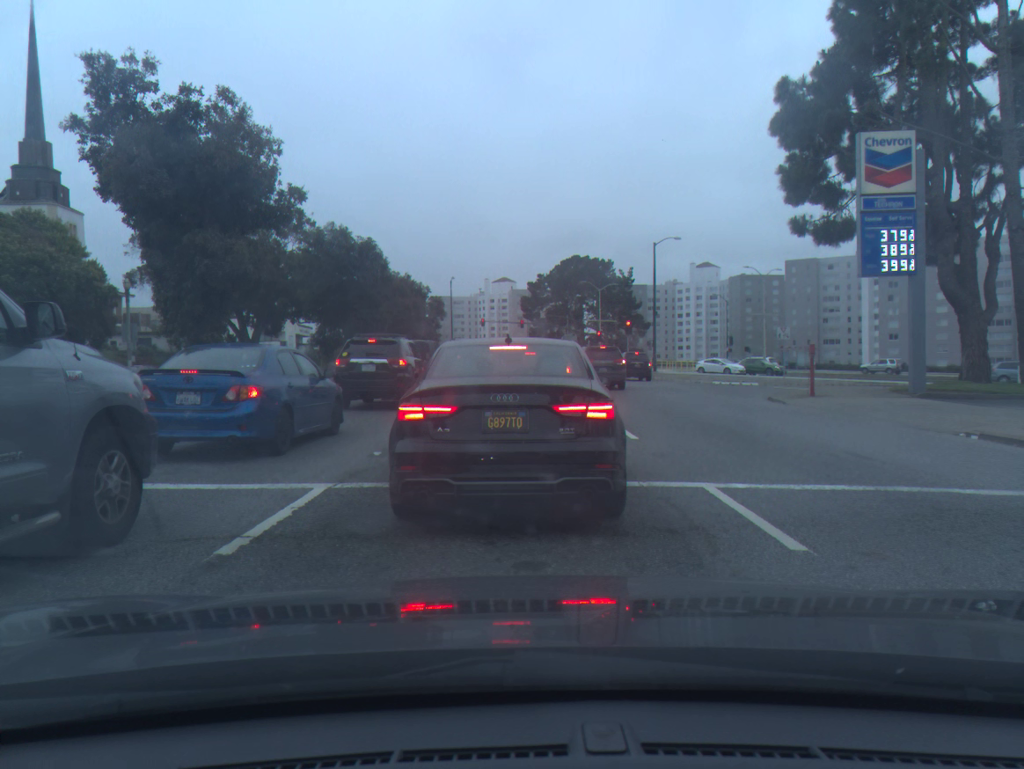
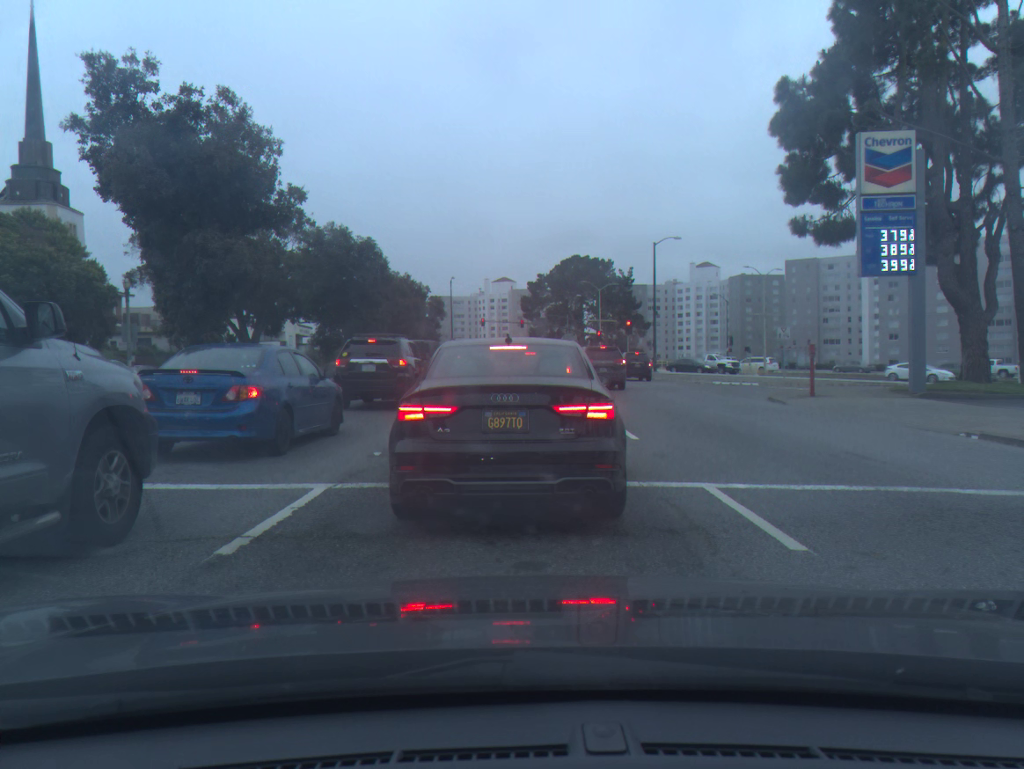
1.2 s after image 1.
(0.0, 0.0) m; 0°
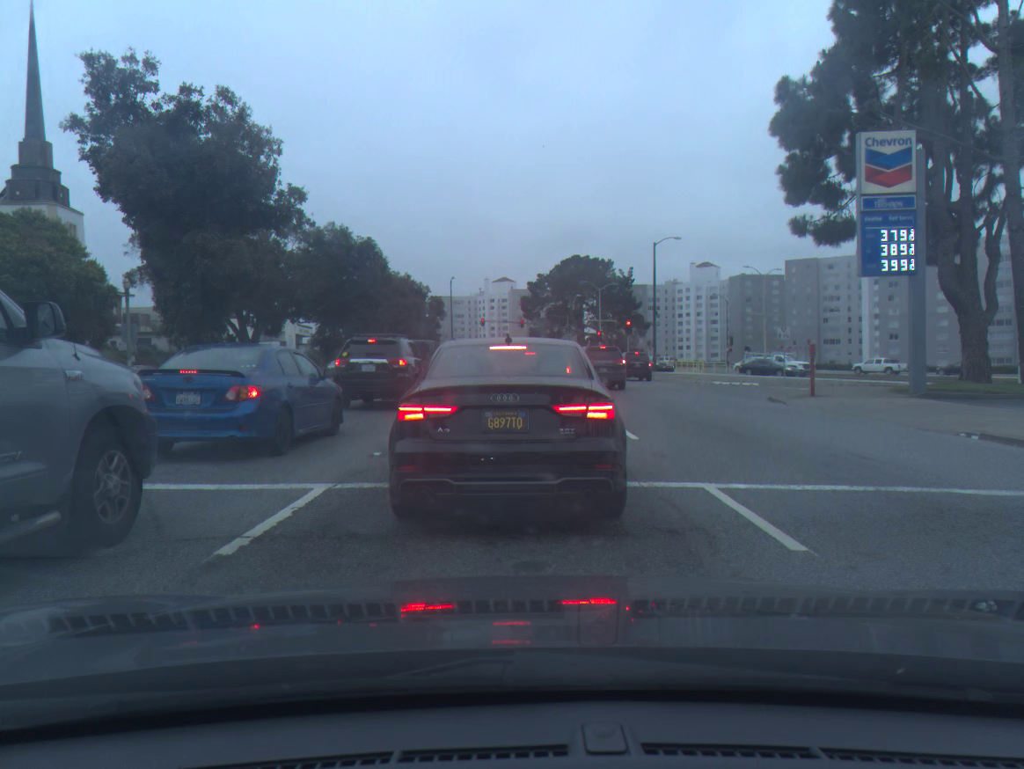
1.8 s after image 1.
(0.0, 0.0) m; 0°
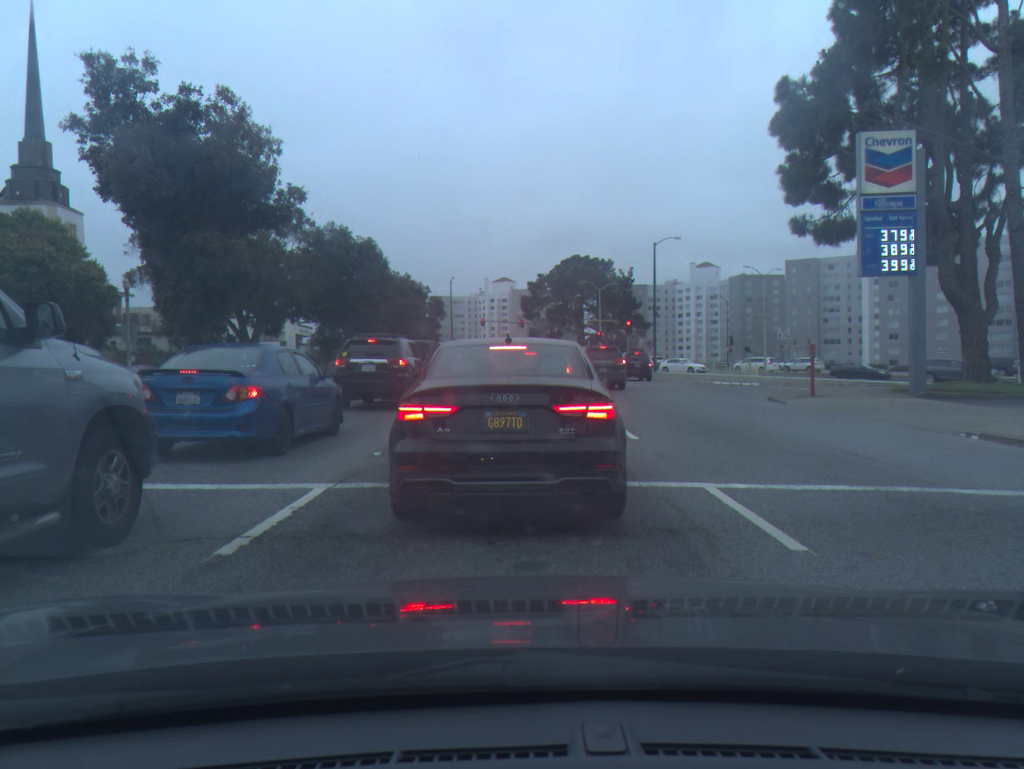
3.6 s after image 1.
(0.0, 0.0) m; 0°
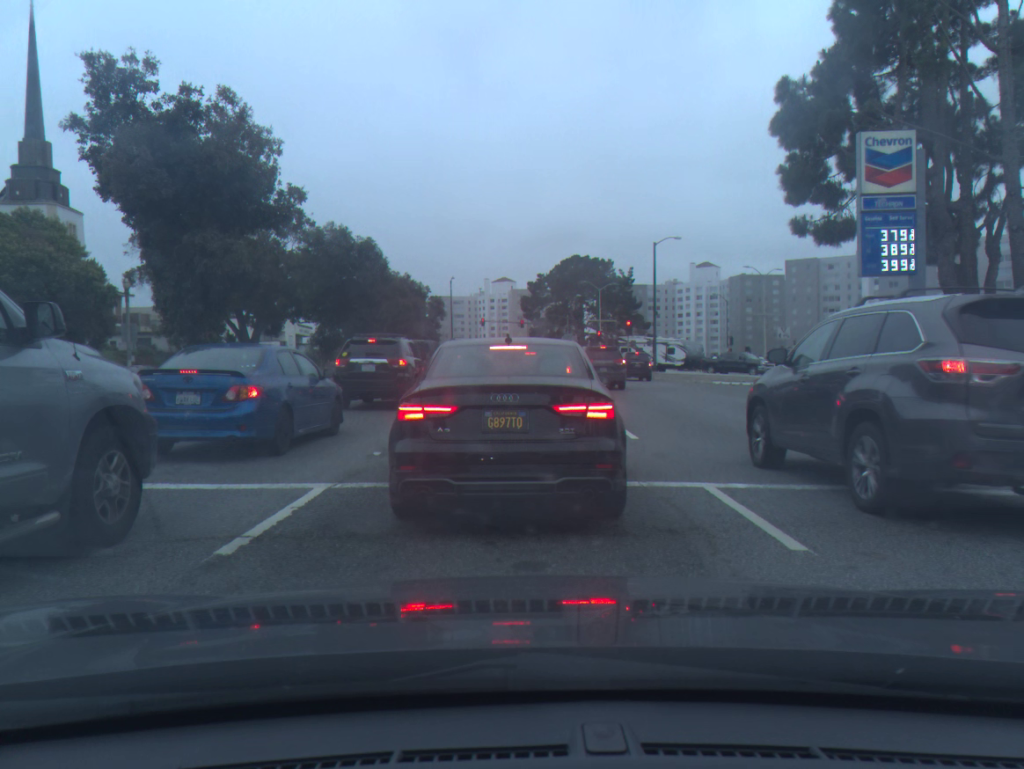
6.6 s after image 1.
(0.0, 0.0) m; 0°
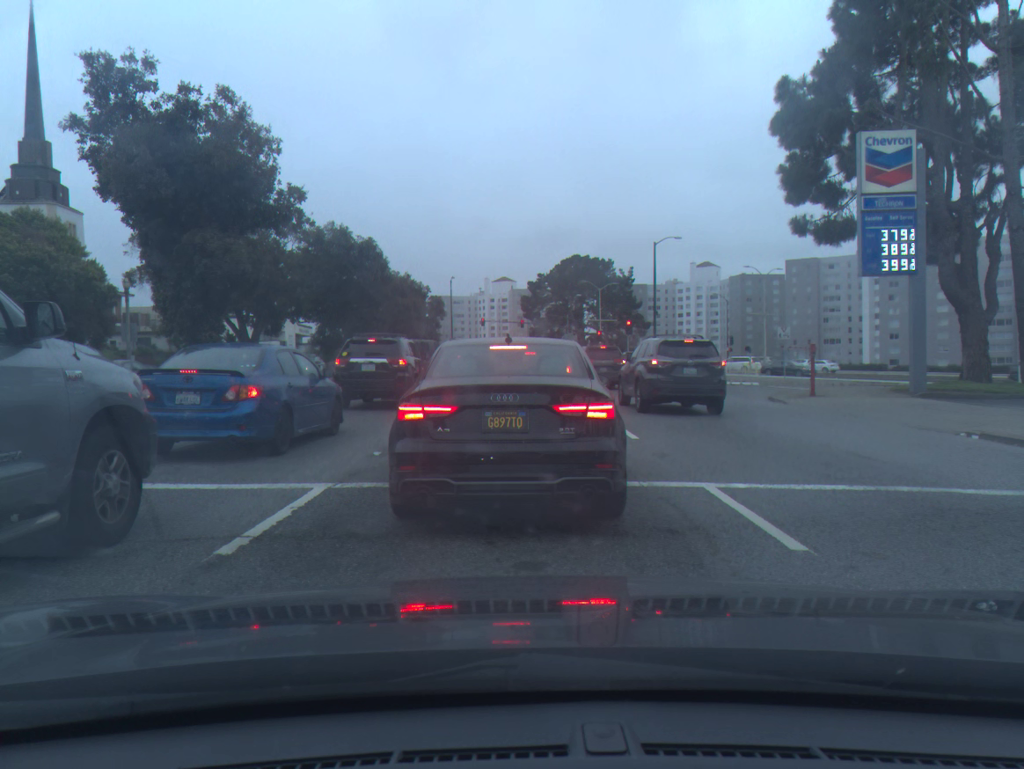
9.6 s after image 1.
(0.0, 0.0) m; 0°
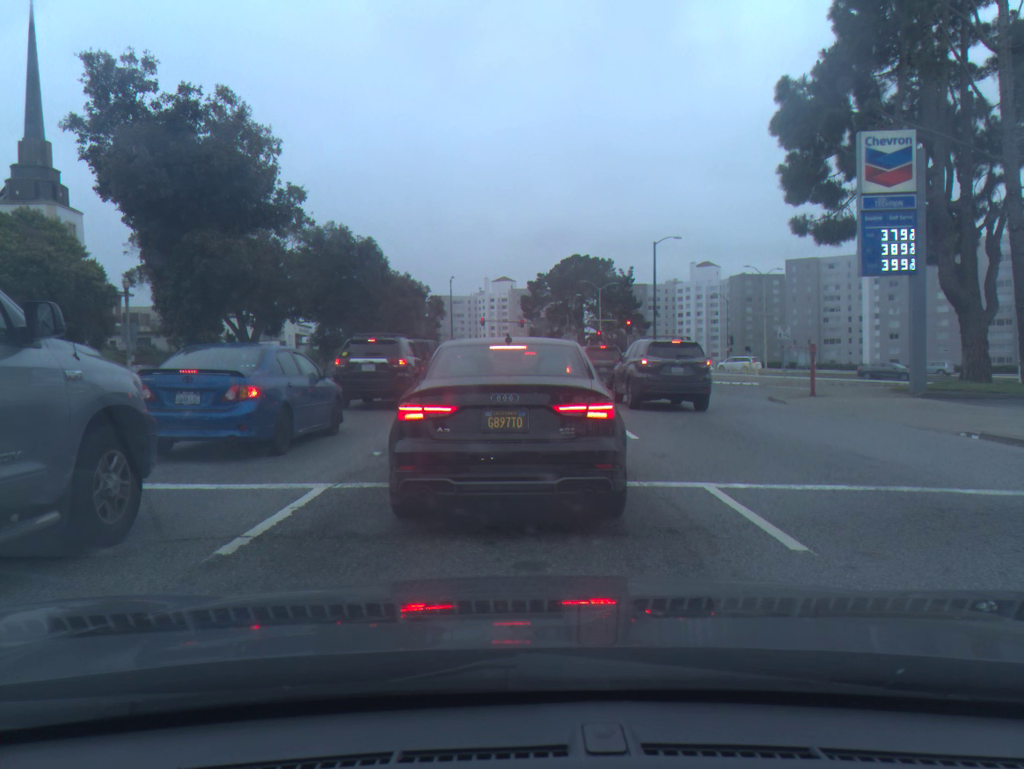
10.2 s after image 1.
(0.0, 0.0) m; 0°
